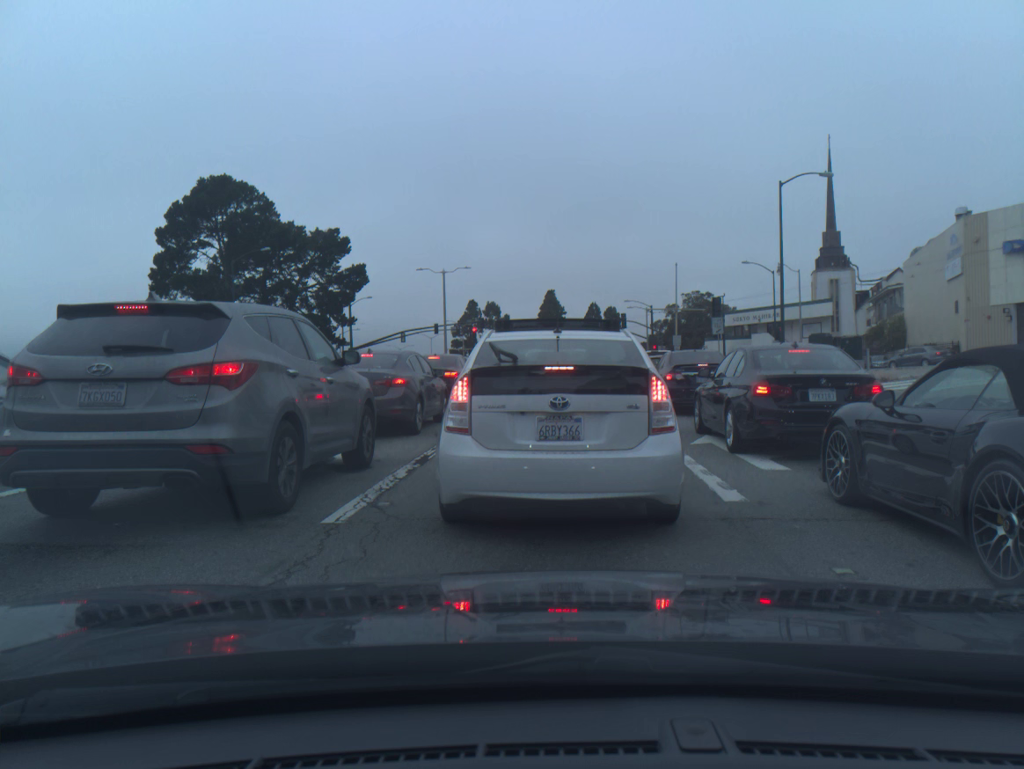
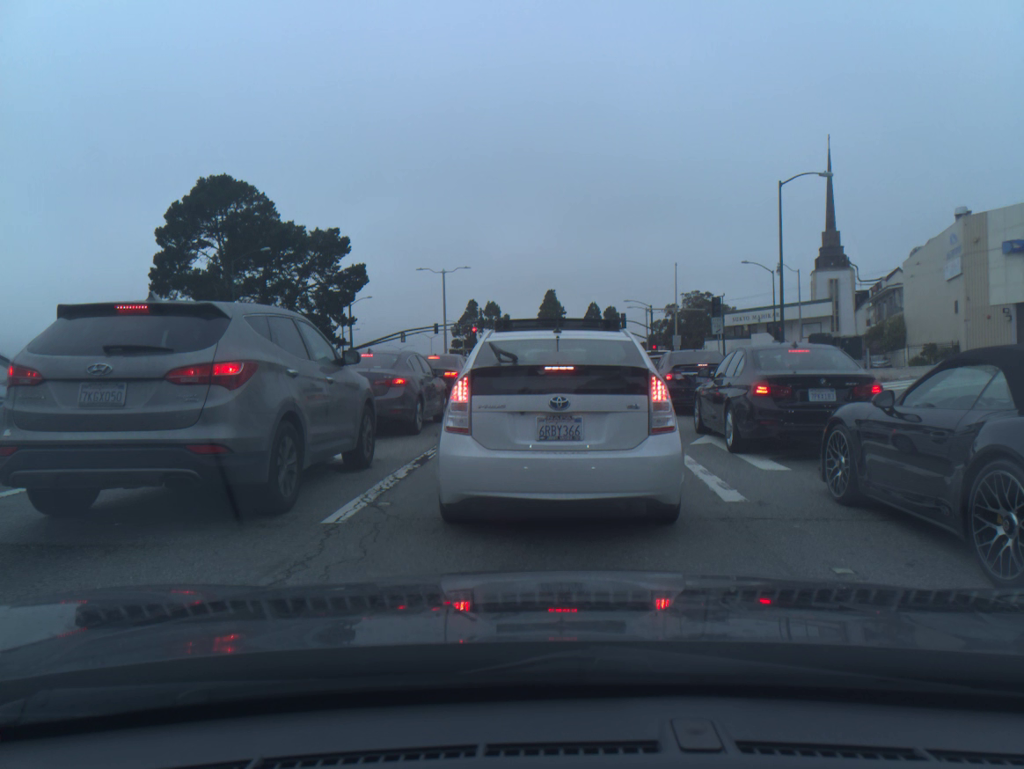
(0.0, 0.0) m; 0°
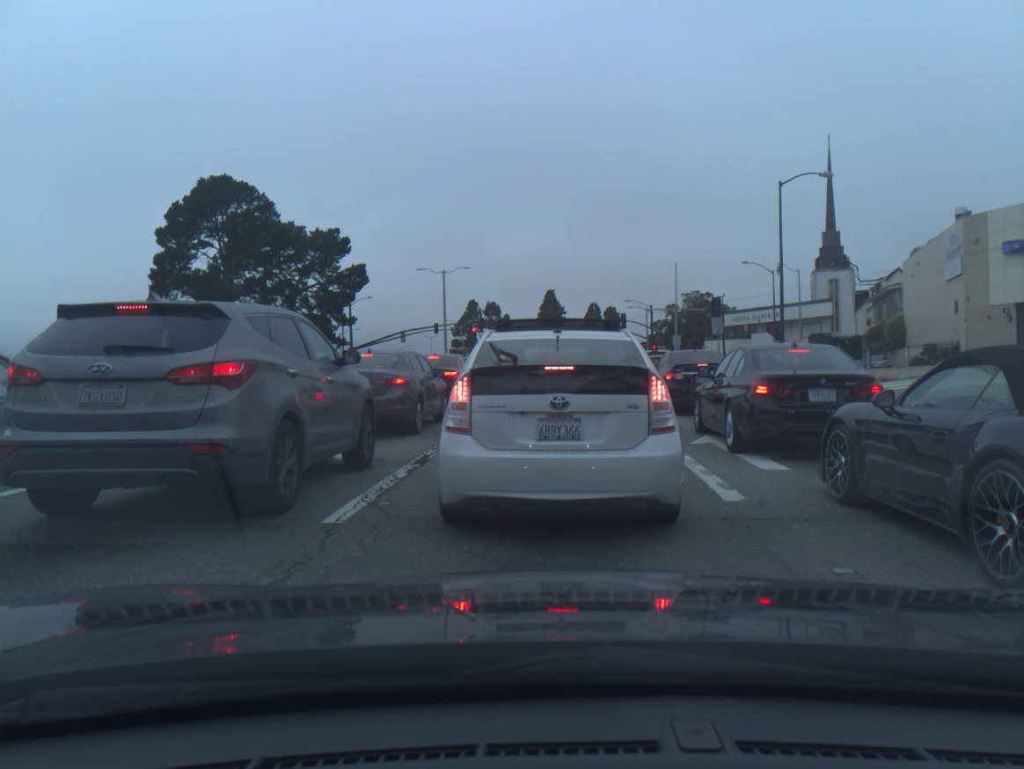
(0.0, 0.0) m; 0°
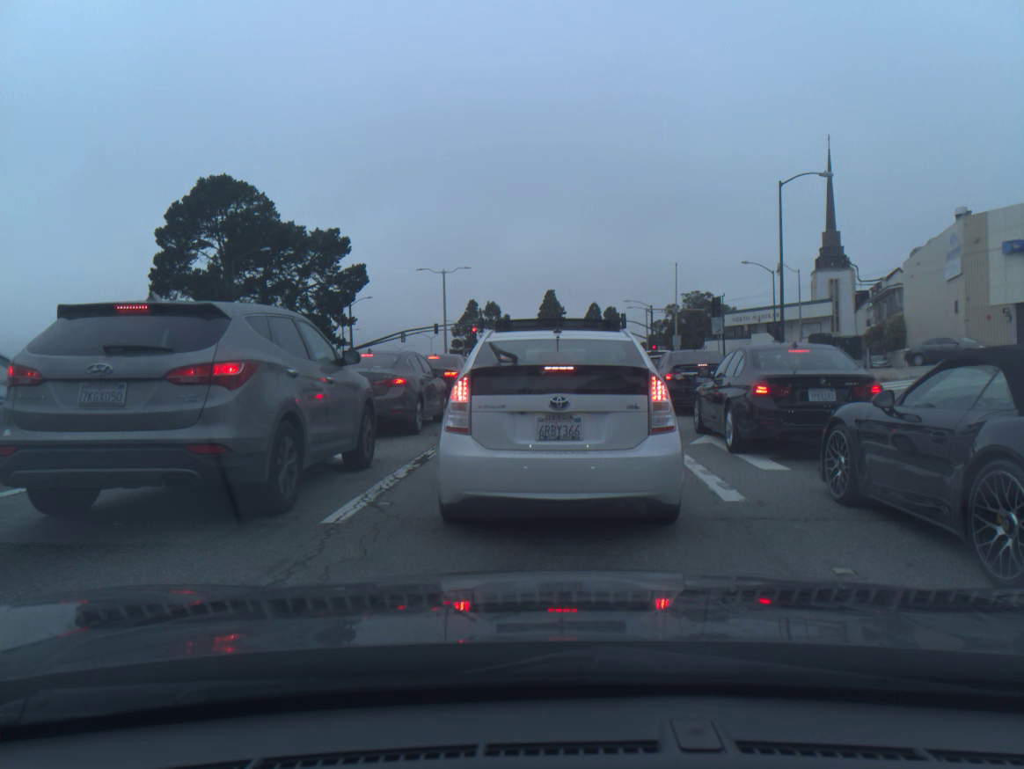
(0.0, 0.0) m; 0°
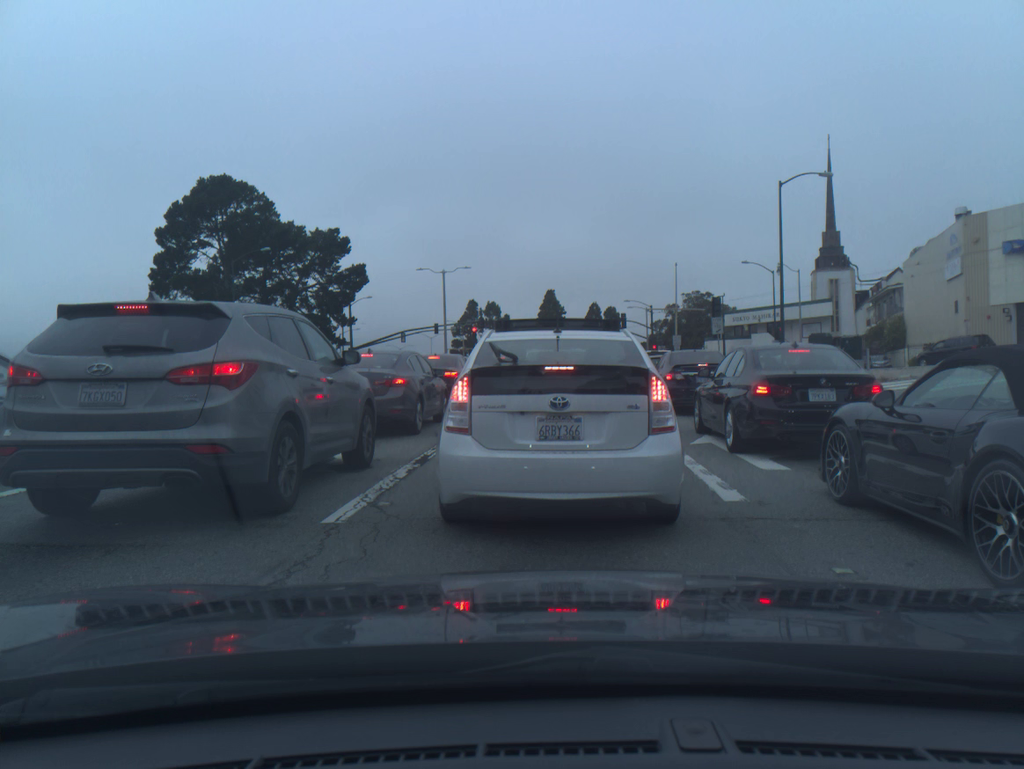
(0.0, 0.0) m; 0°
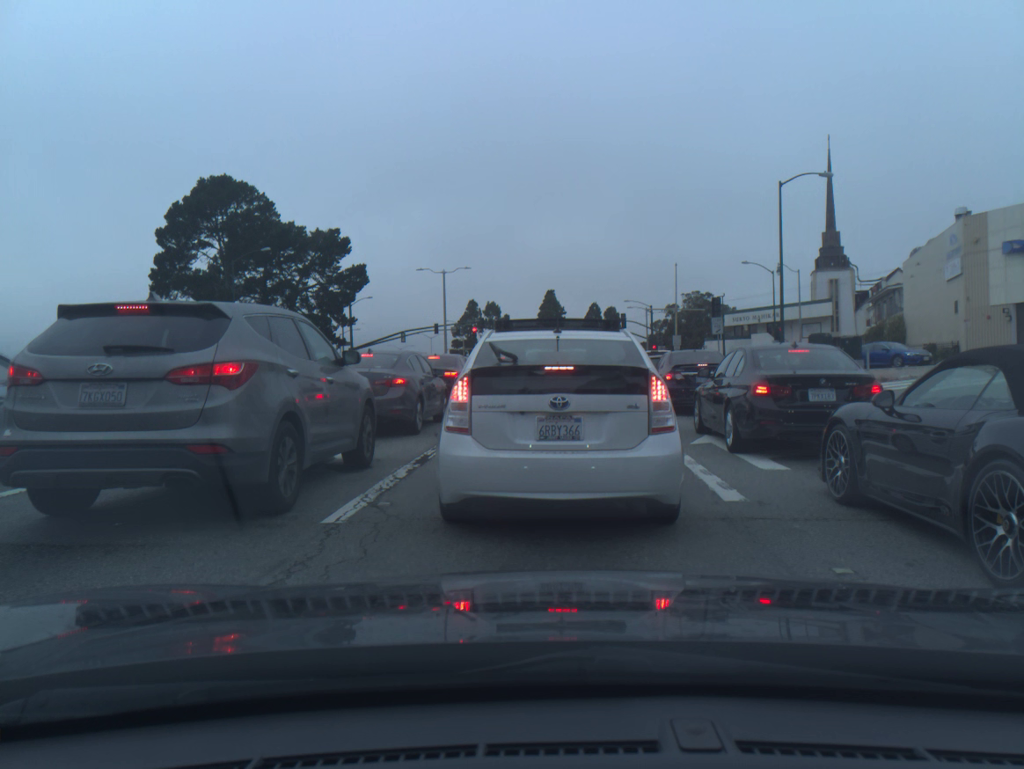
(0.0, 0.0) m; 0°
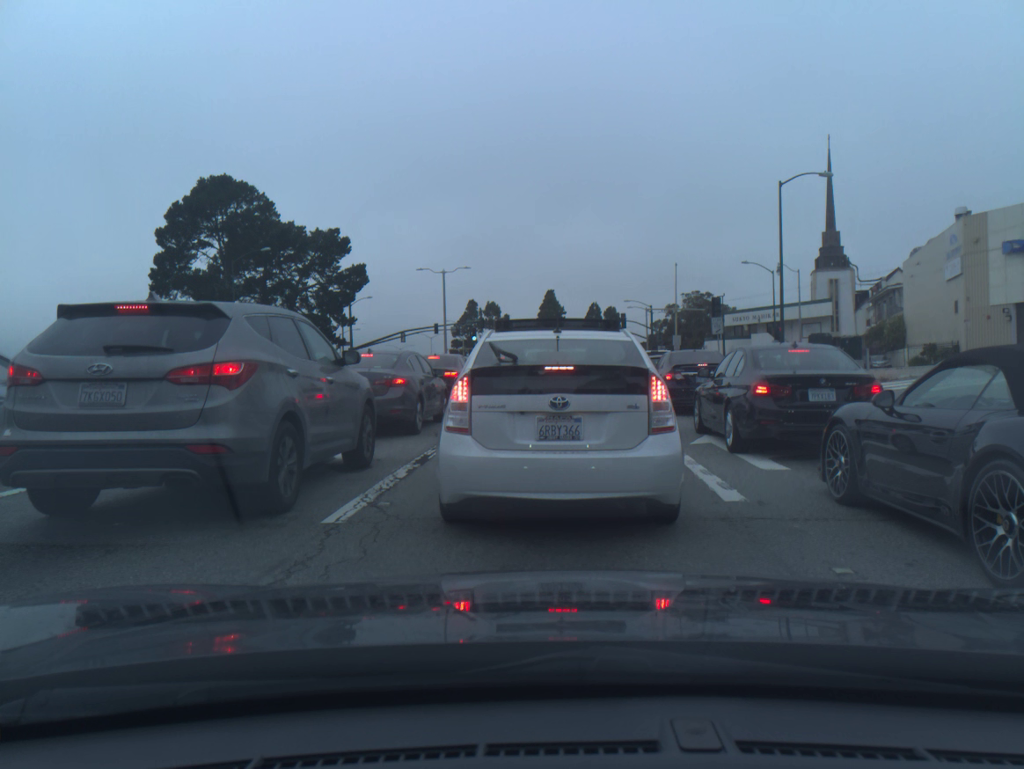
(0.0, 0.0) m; 0°
